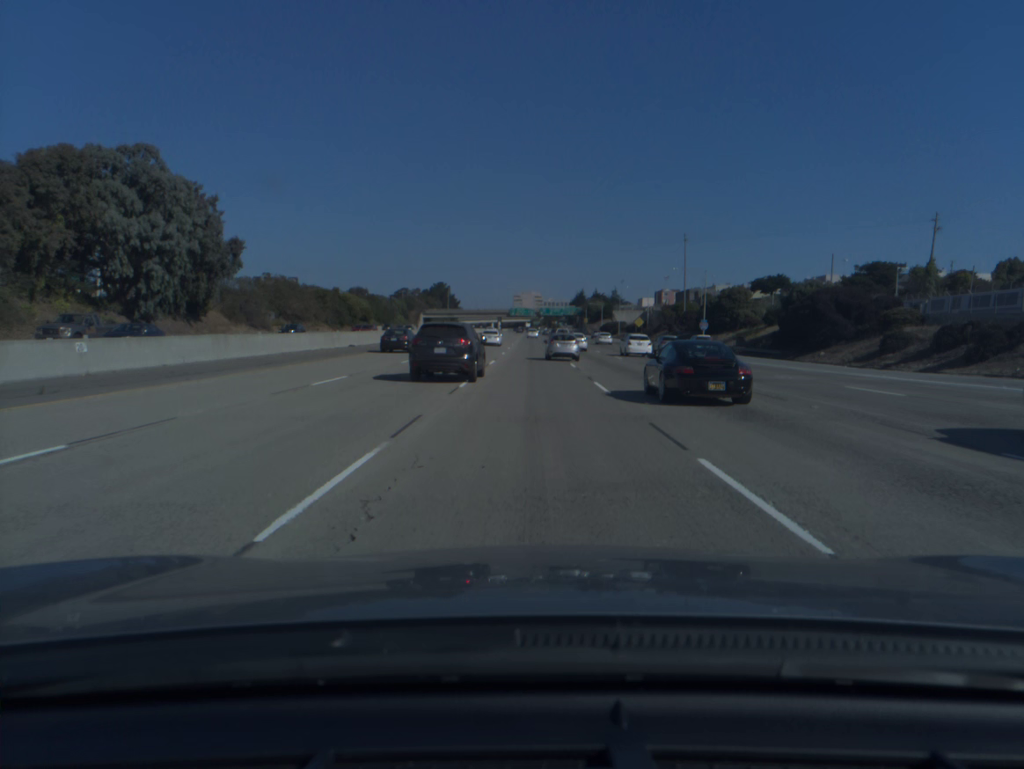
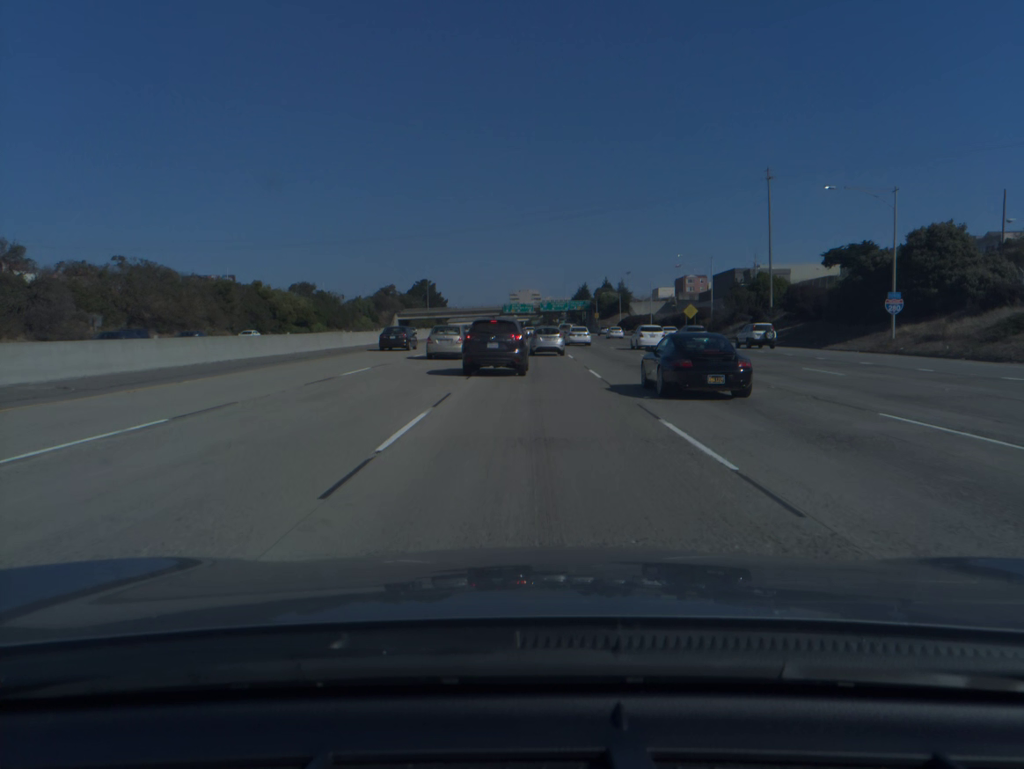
(-0.1, +53.9) m; 0°
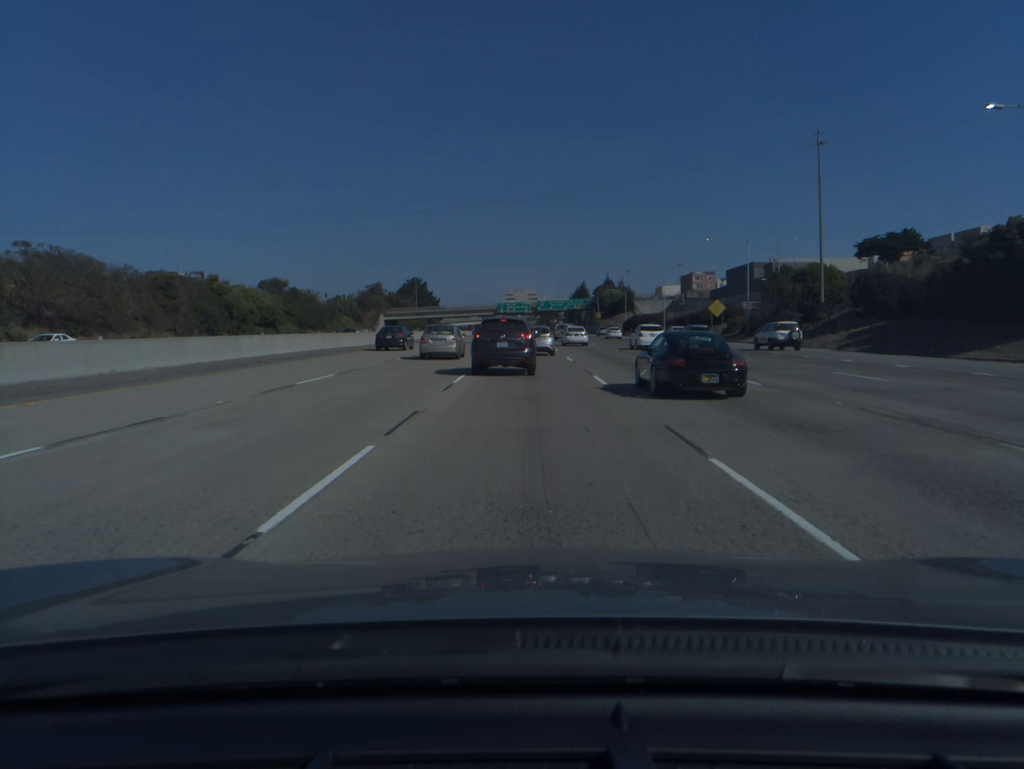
(0.0, +17.8) m; 0°
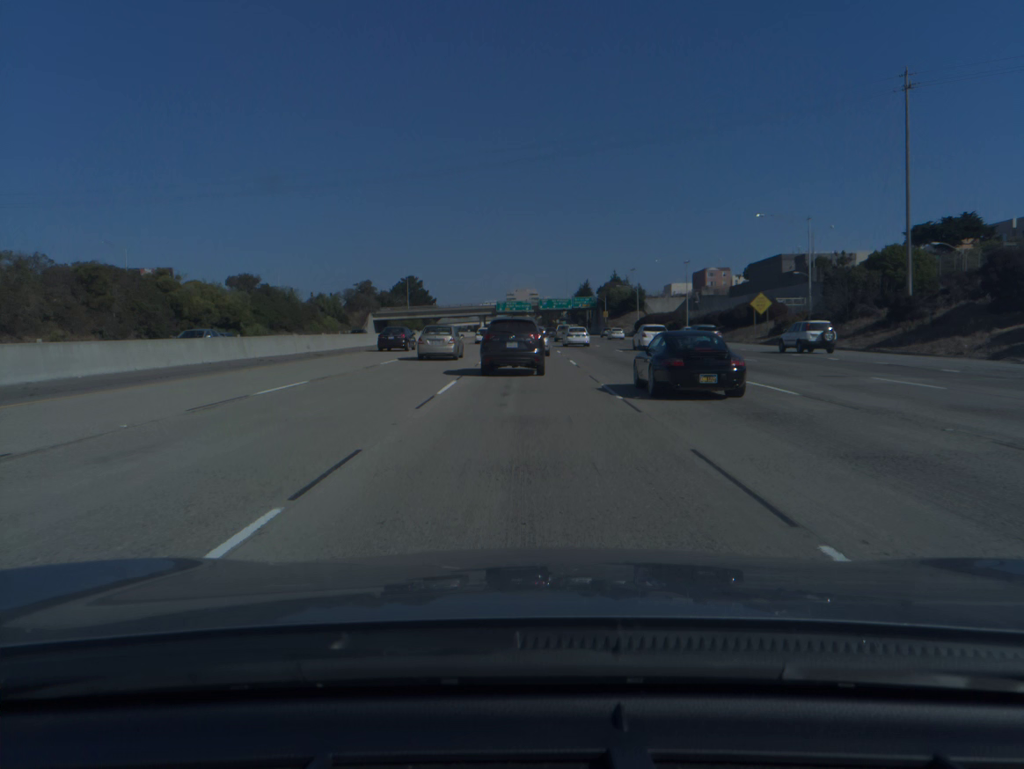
(0.0, +17.4) m; 0°
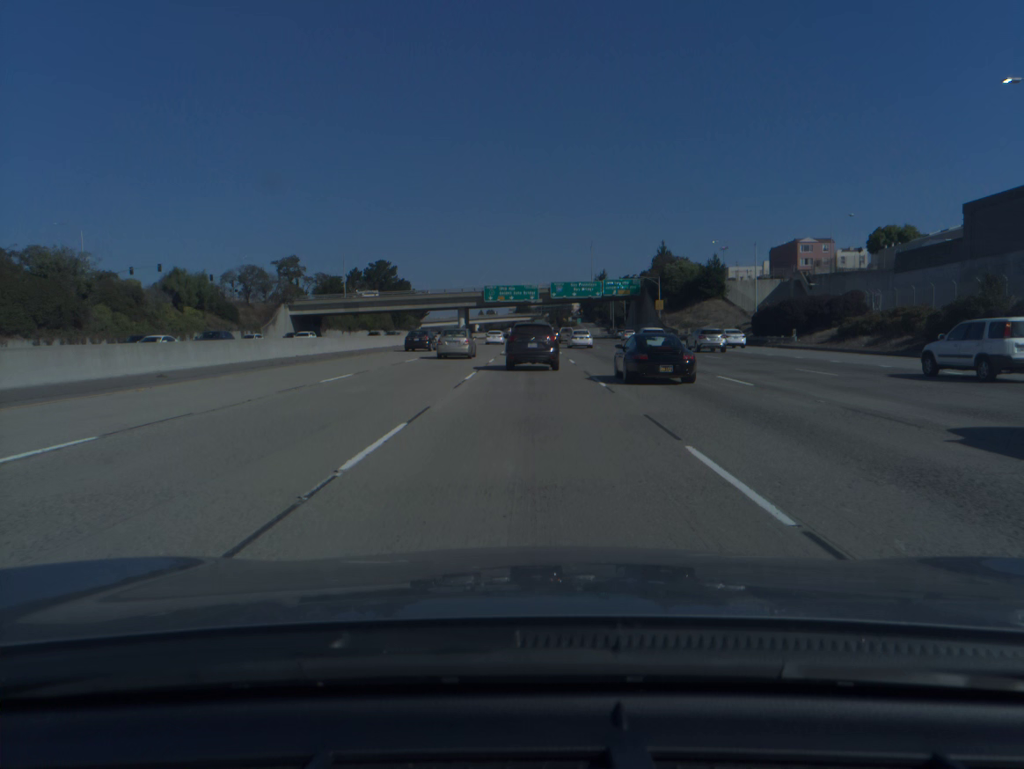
(-0.4, +81.1) m; 0°
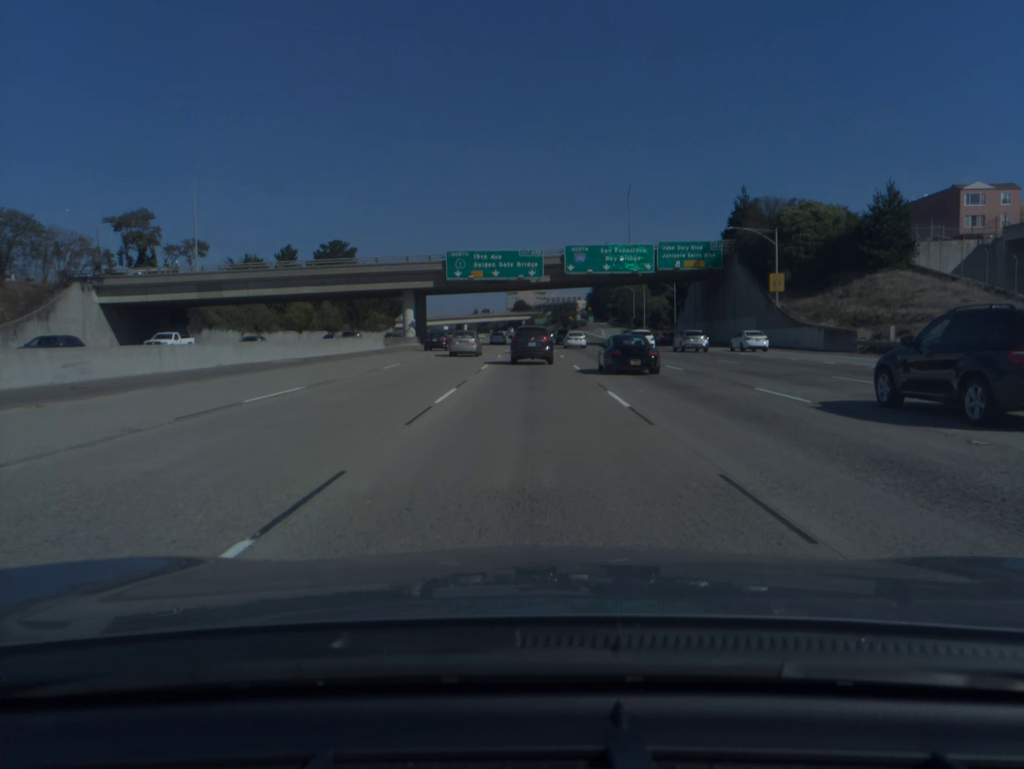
(+0.1, +62.1) m; 0°
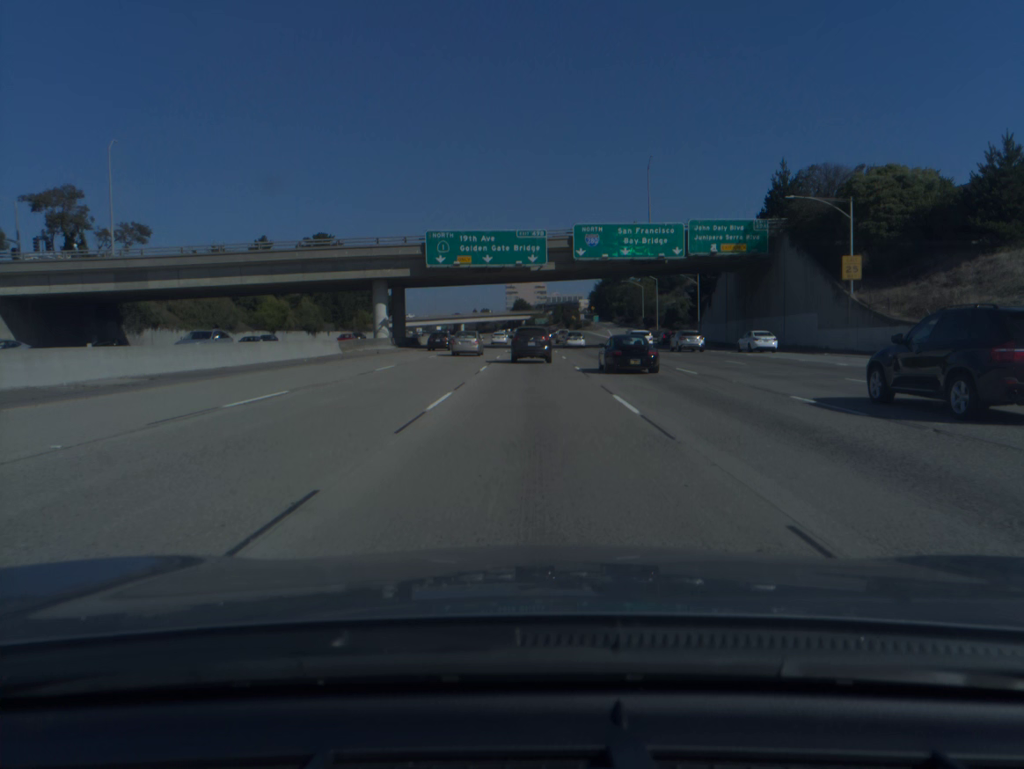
(0.0, +15.6) m; 0°
